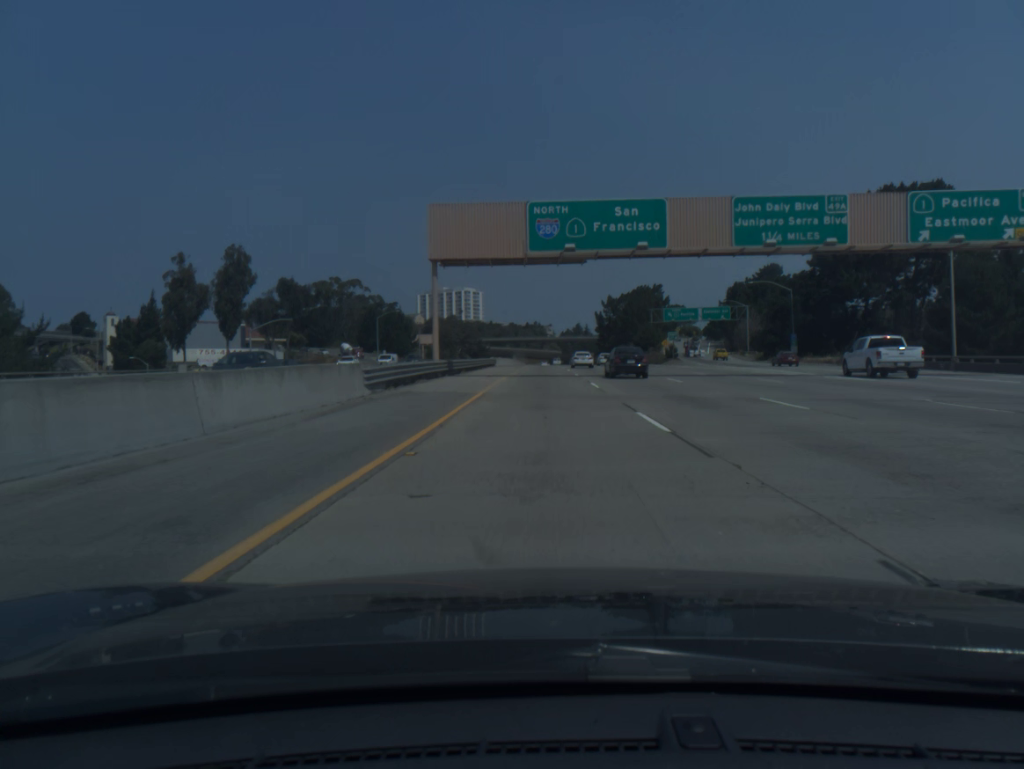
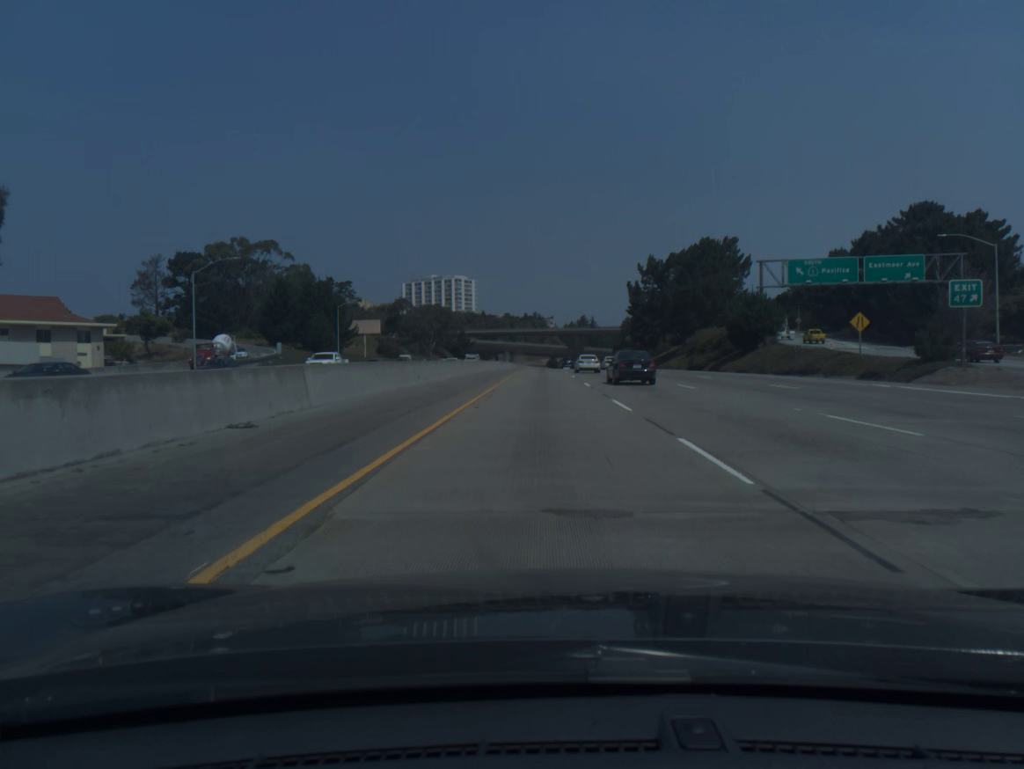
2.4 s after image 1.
(0.0, +77.9) m; 0°
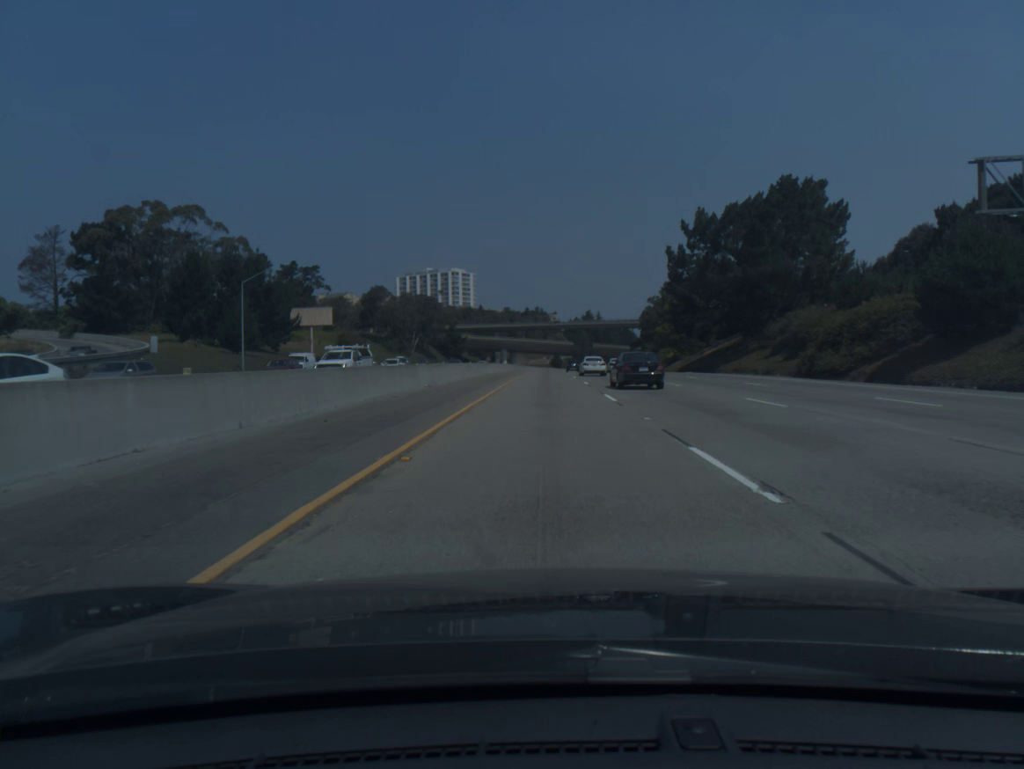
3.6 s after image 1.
(0.0, +39.0) m; 0°
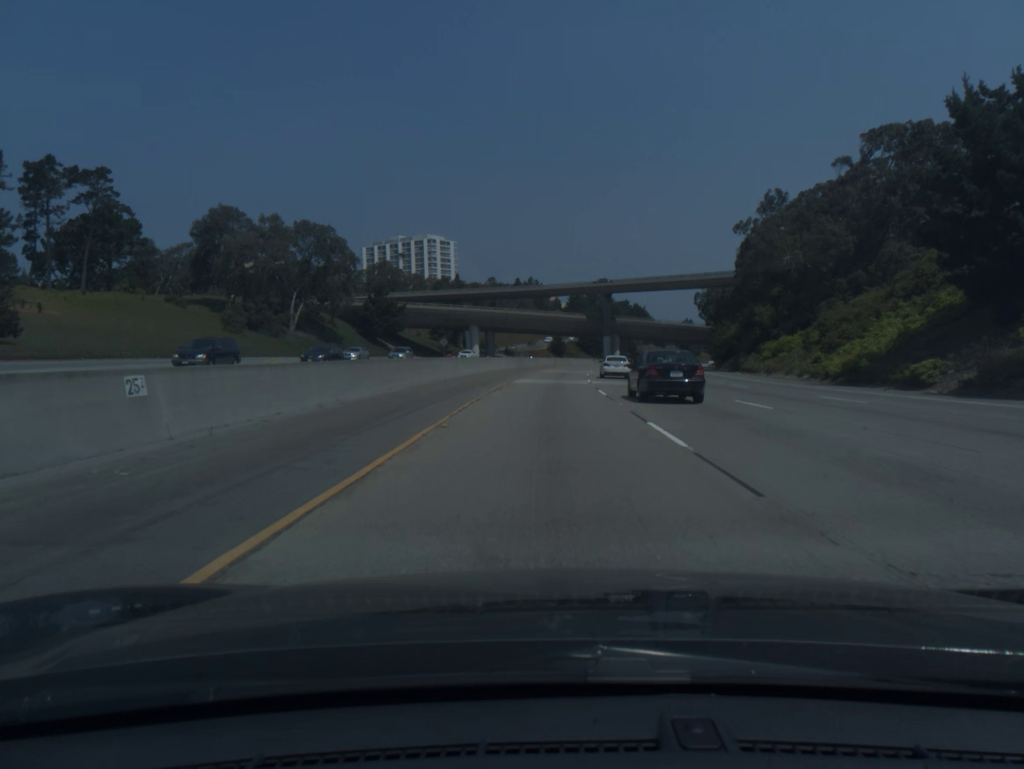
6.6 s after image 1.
(+0.3, +98.2) m; 0°
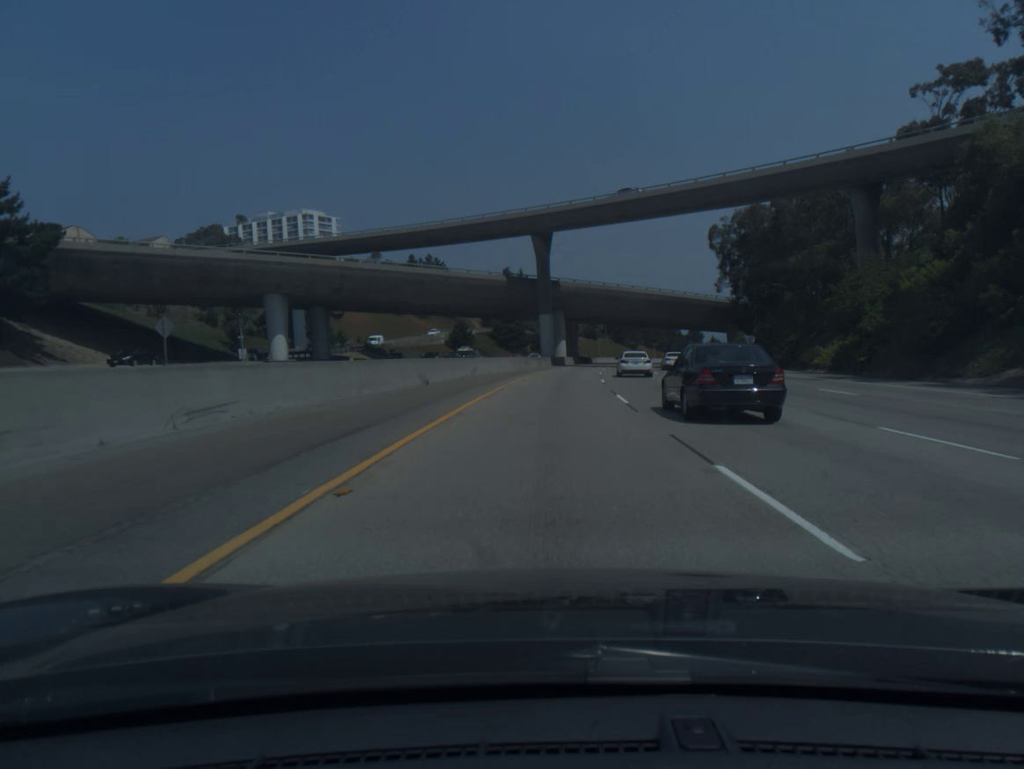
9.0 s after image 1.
(+3.1, +79.1) m; +6°
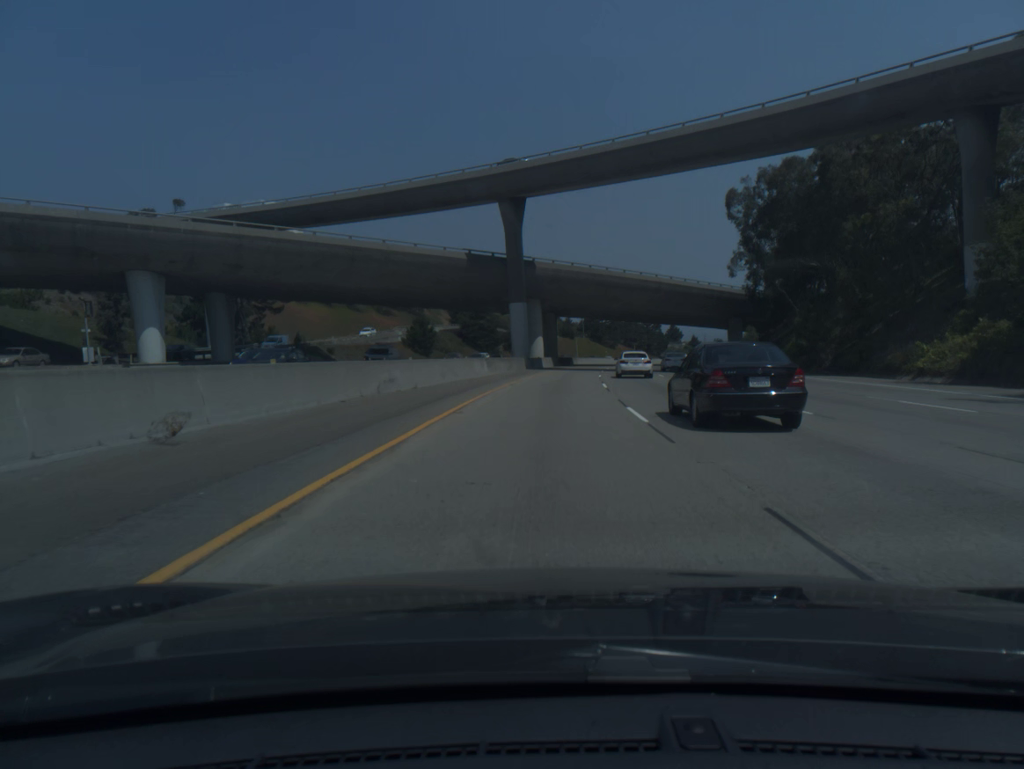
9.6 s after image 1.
(+0.3, +19.8) m; +2°
